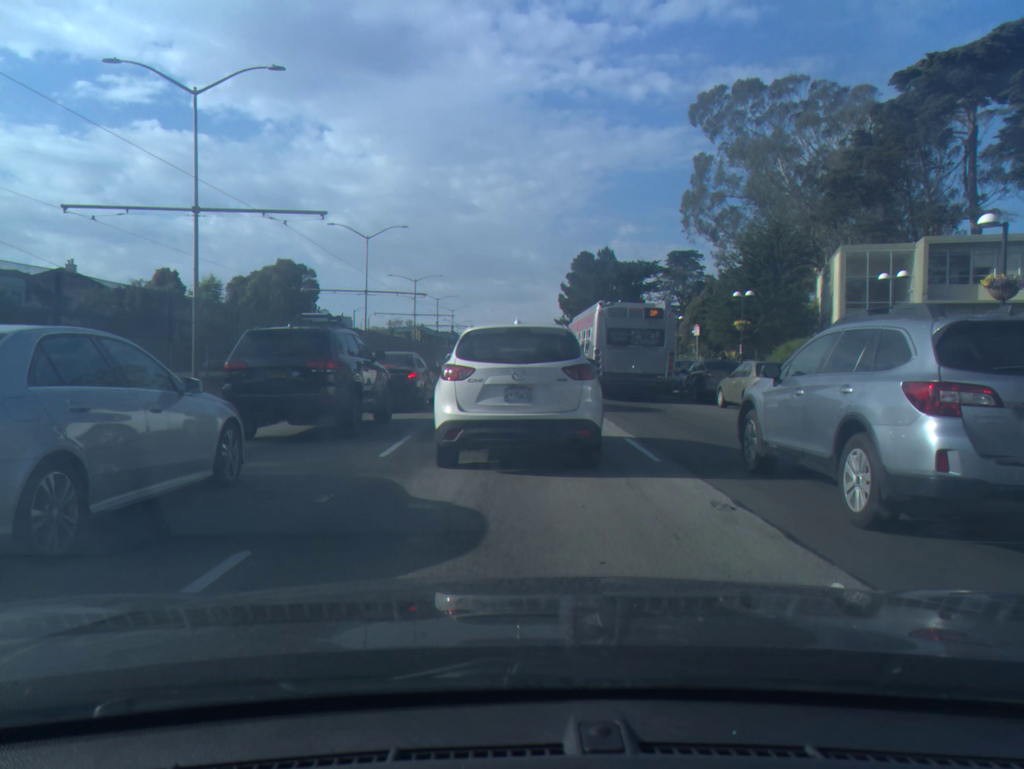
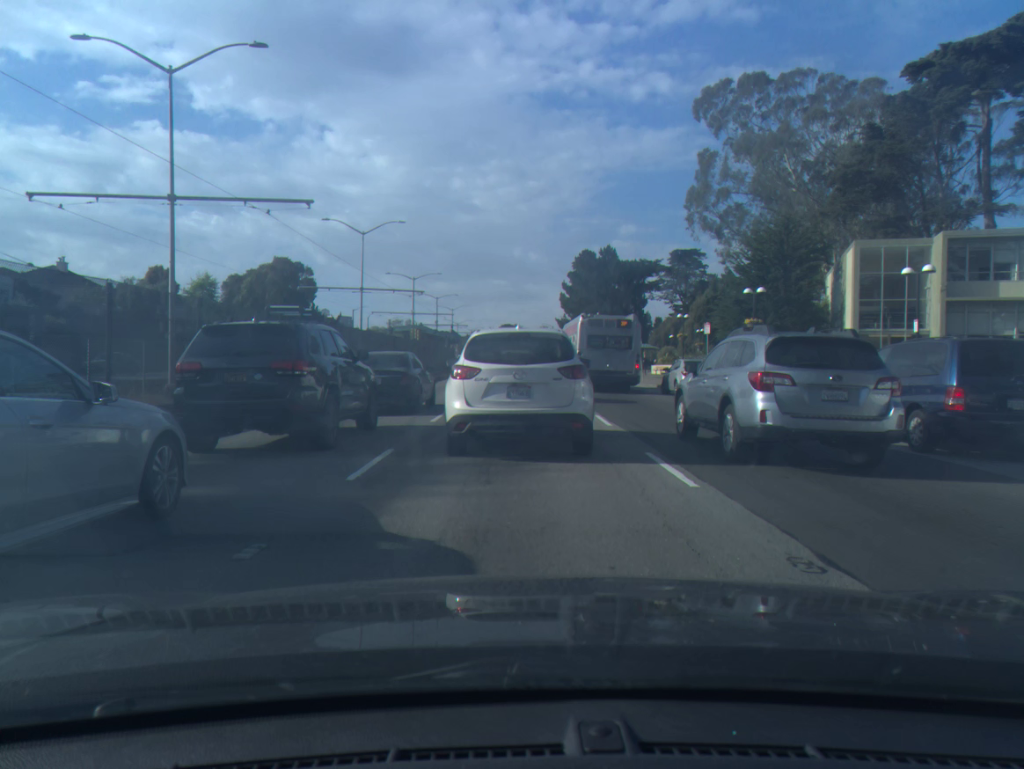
(0.0, +1.9) m; 0°
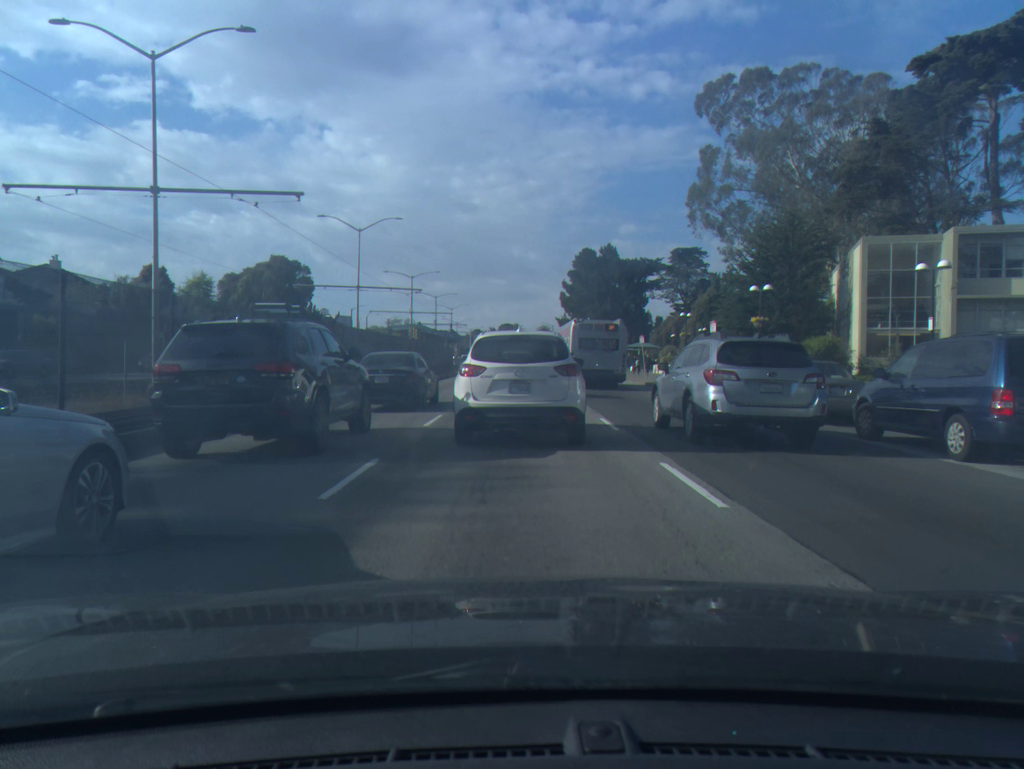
(0.0, +1.1) m; 0°
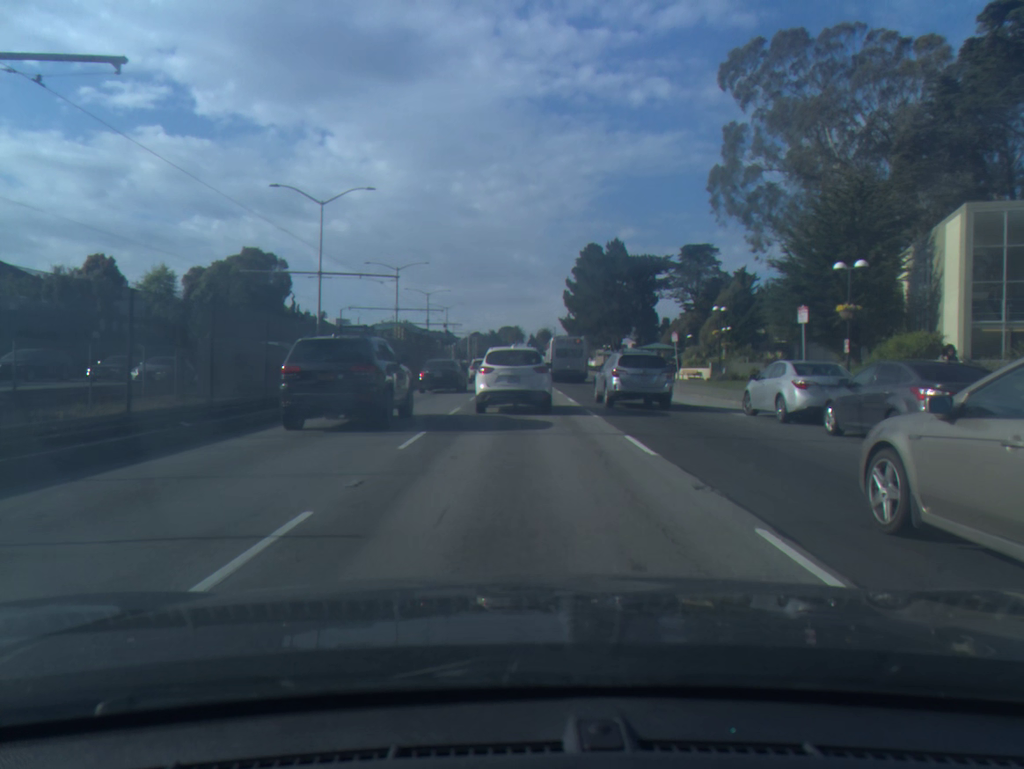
(+0.1, +10.5) m; +1°
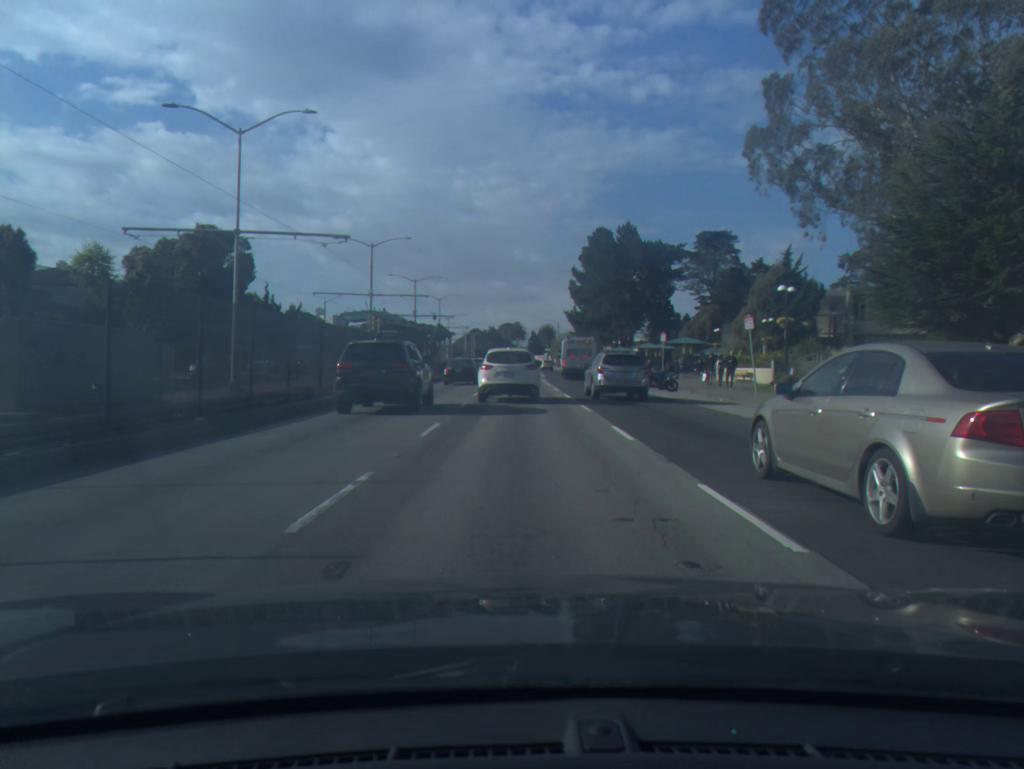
(0.0, +12.8) m; 0°
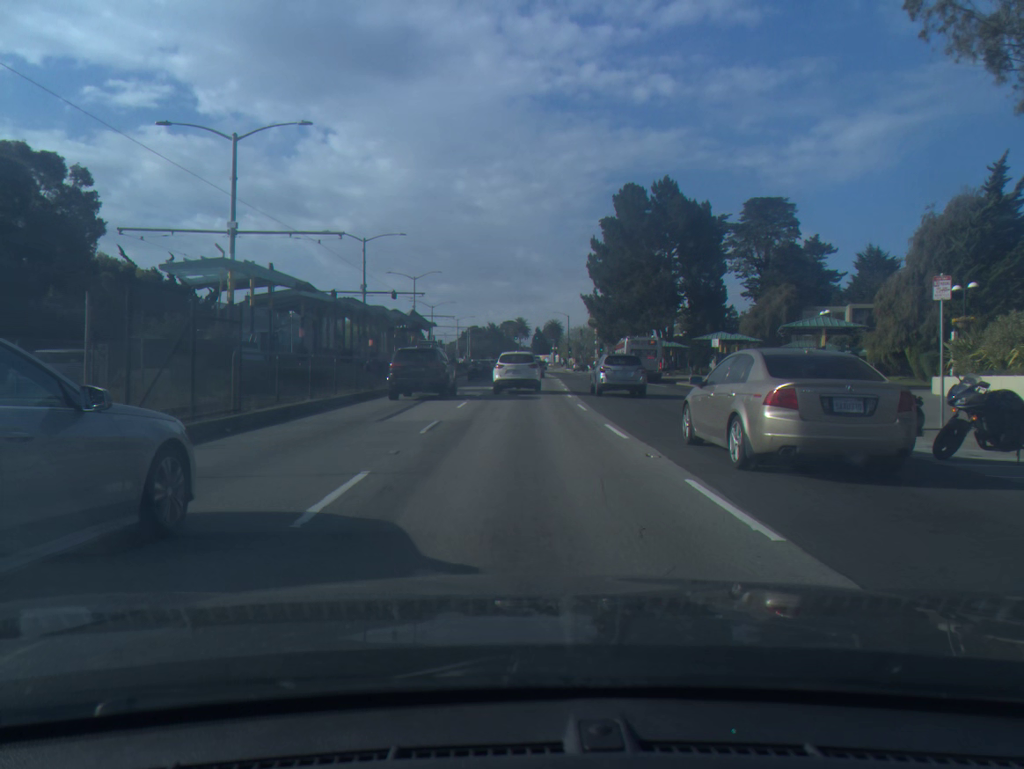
(-0.1, +28.8) m; 0°
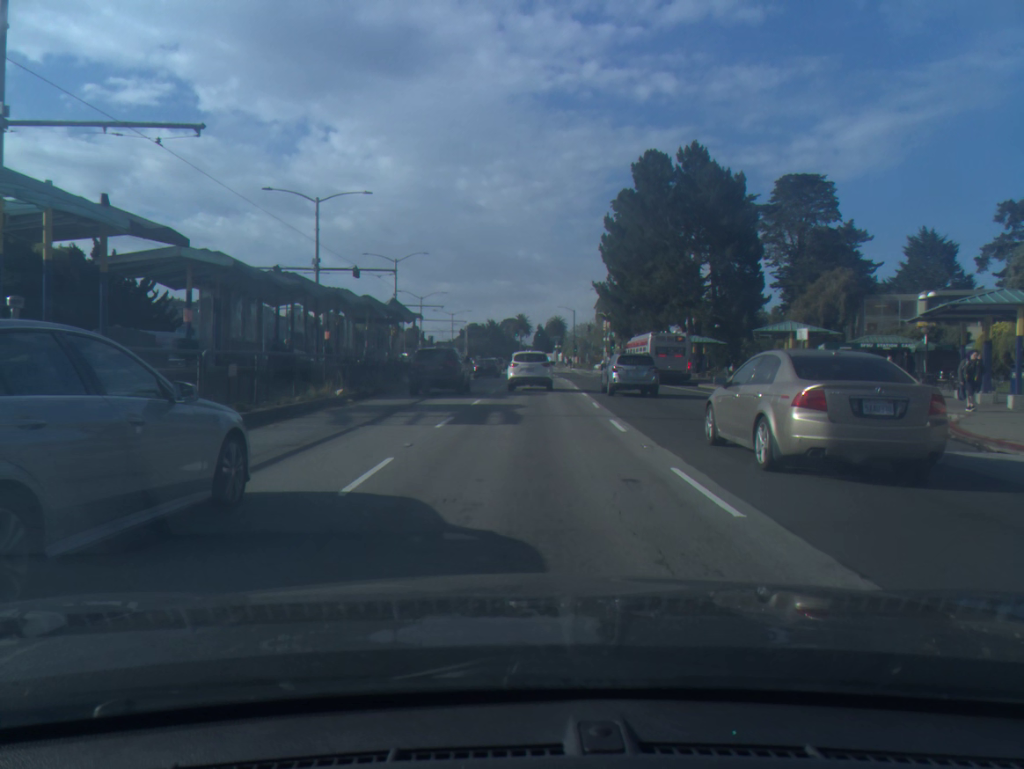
(0.0, +13.8) m; 0°
